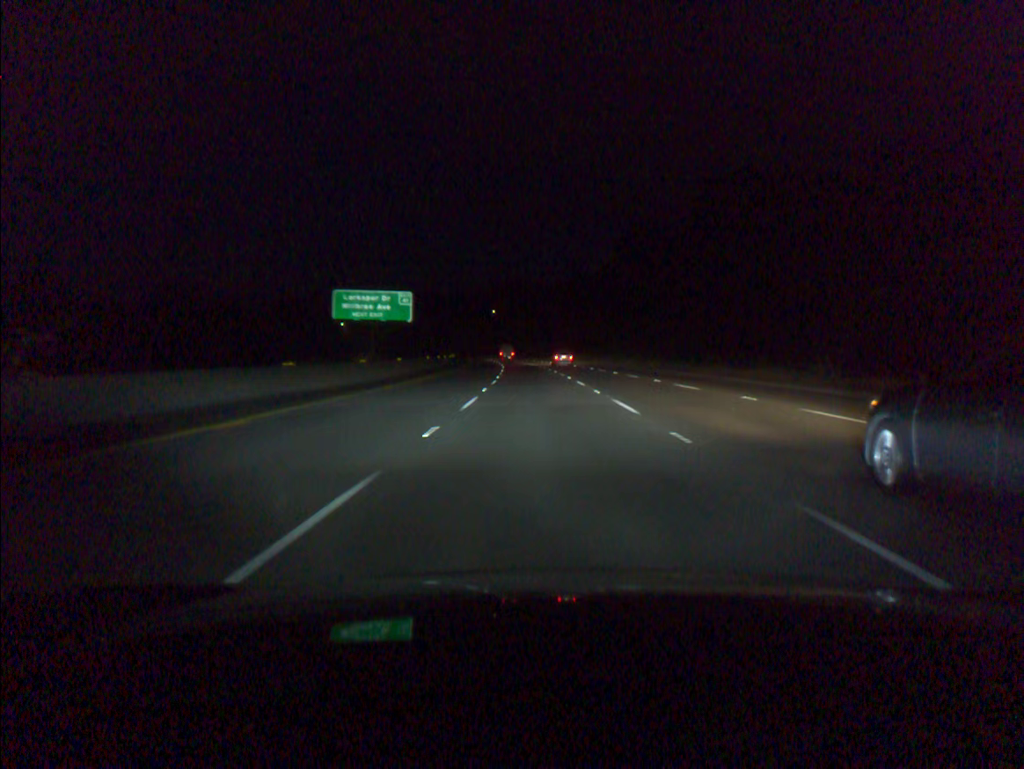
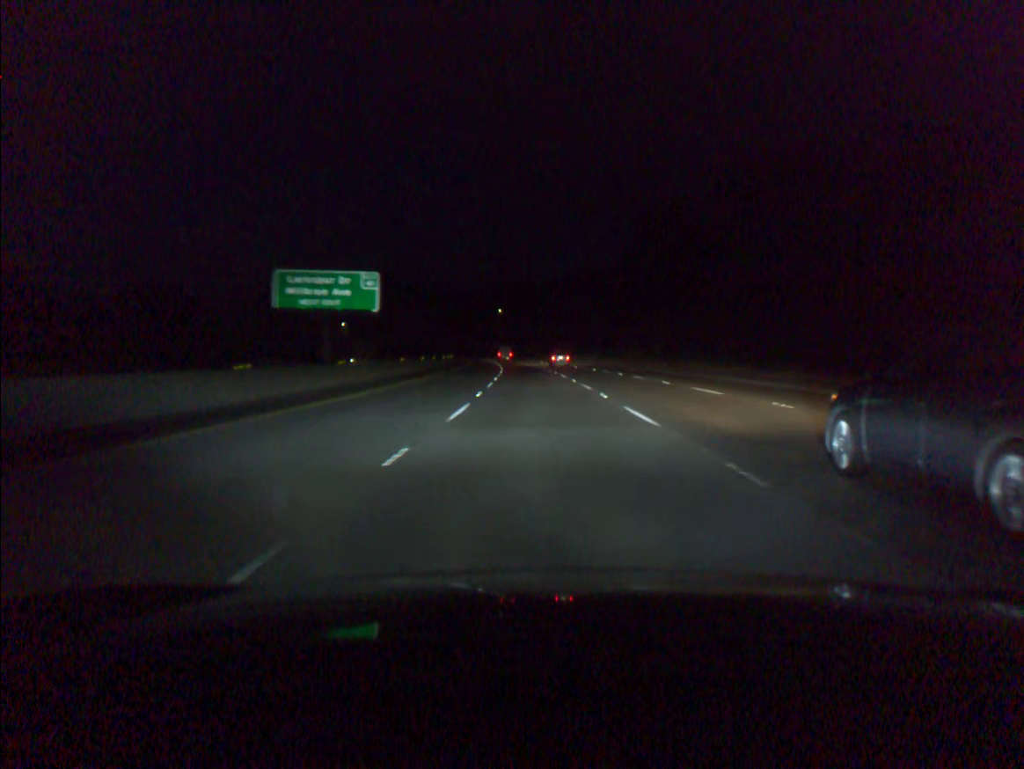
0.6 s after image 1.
(-0.1, +17.3) m; -1°
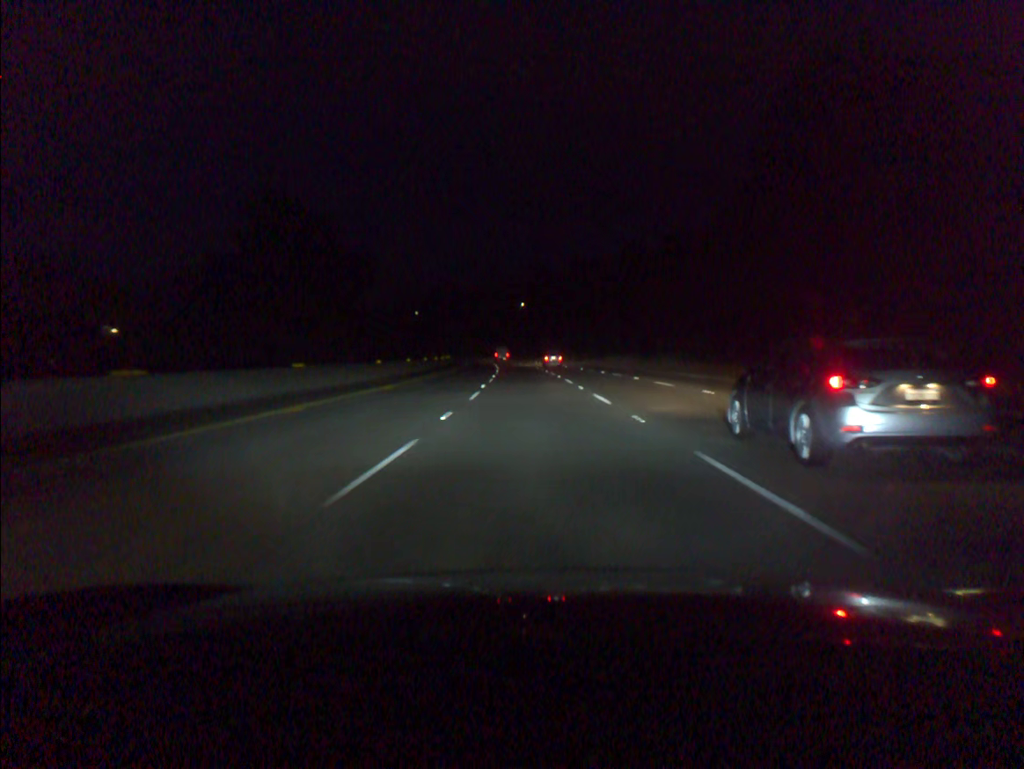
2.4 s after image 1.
(-0.9, +51.9) m; -2°
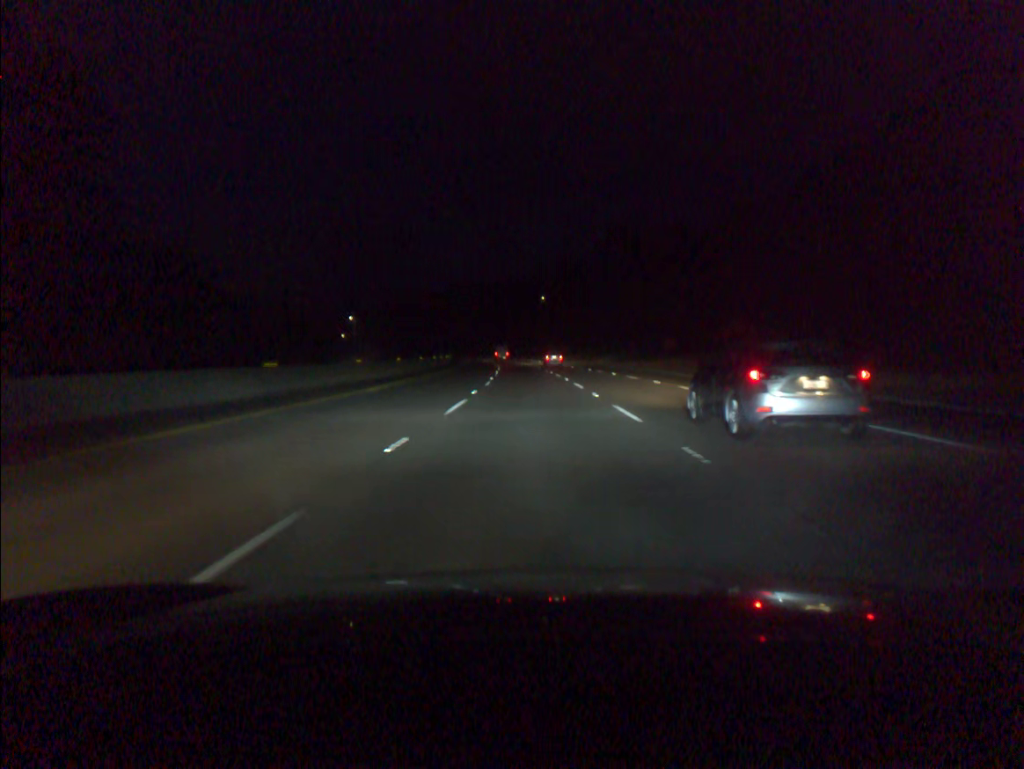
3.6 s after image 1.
(-0.4, +34.6) m; -2°
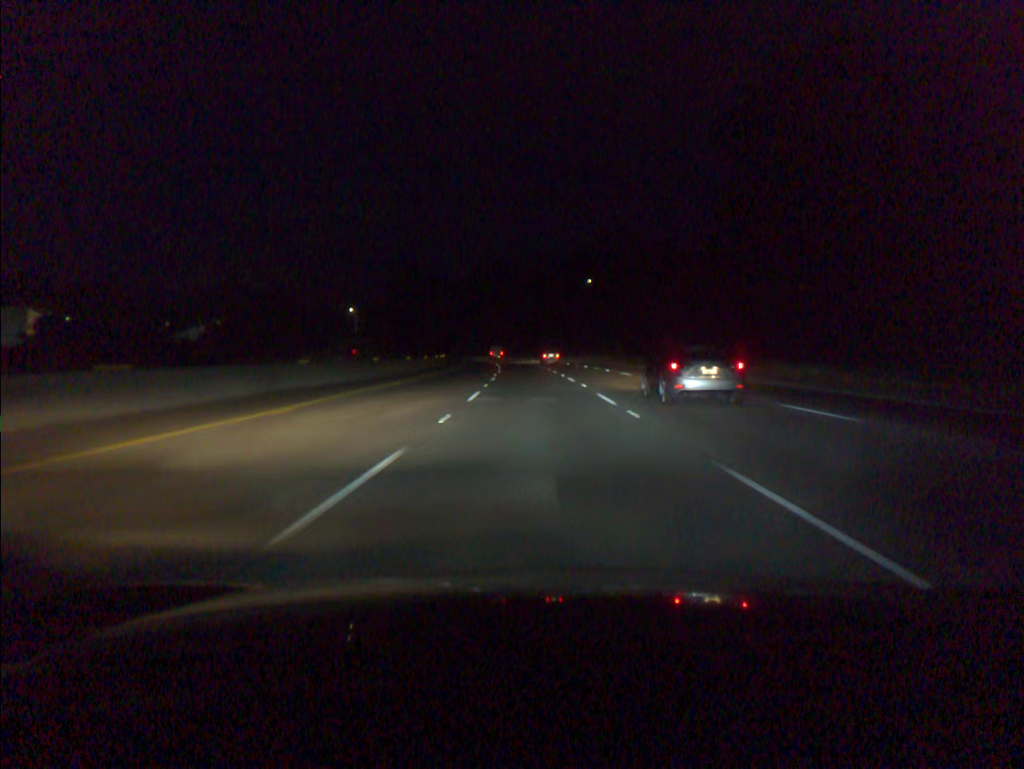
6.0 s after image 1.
(-1.8, +69.1) m; -3°
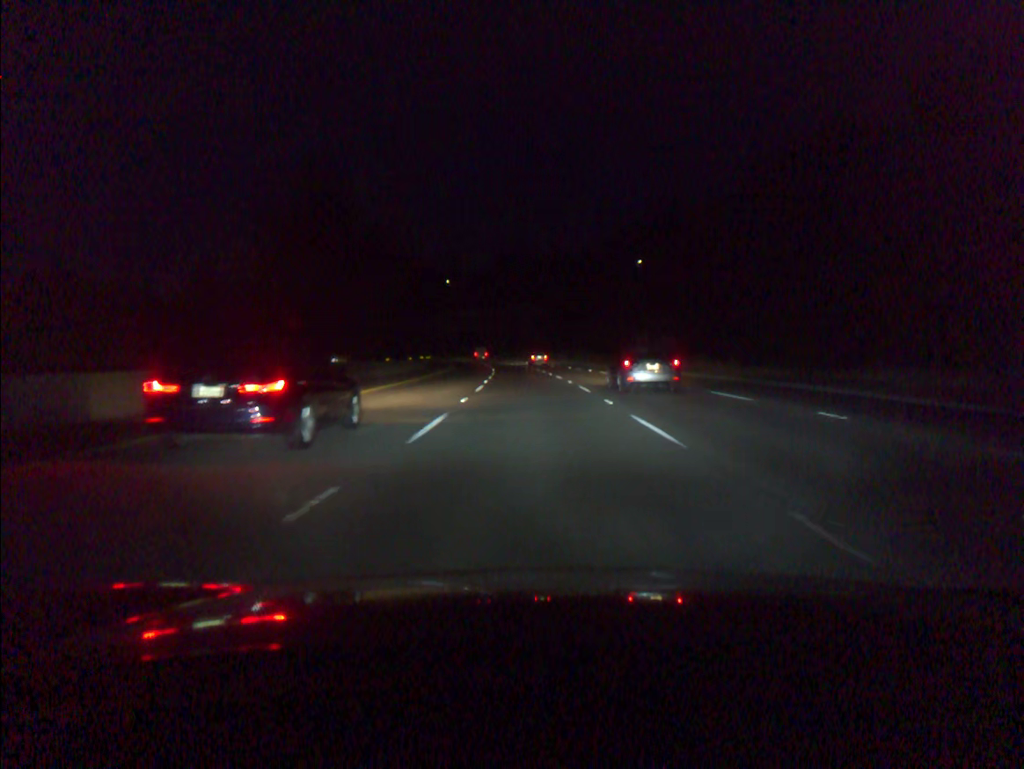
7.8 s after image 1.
(-0.9, +51.9) m; -2°
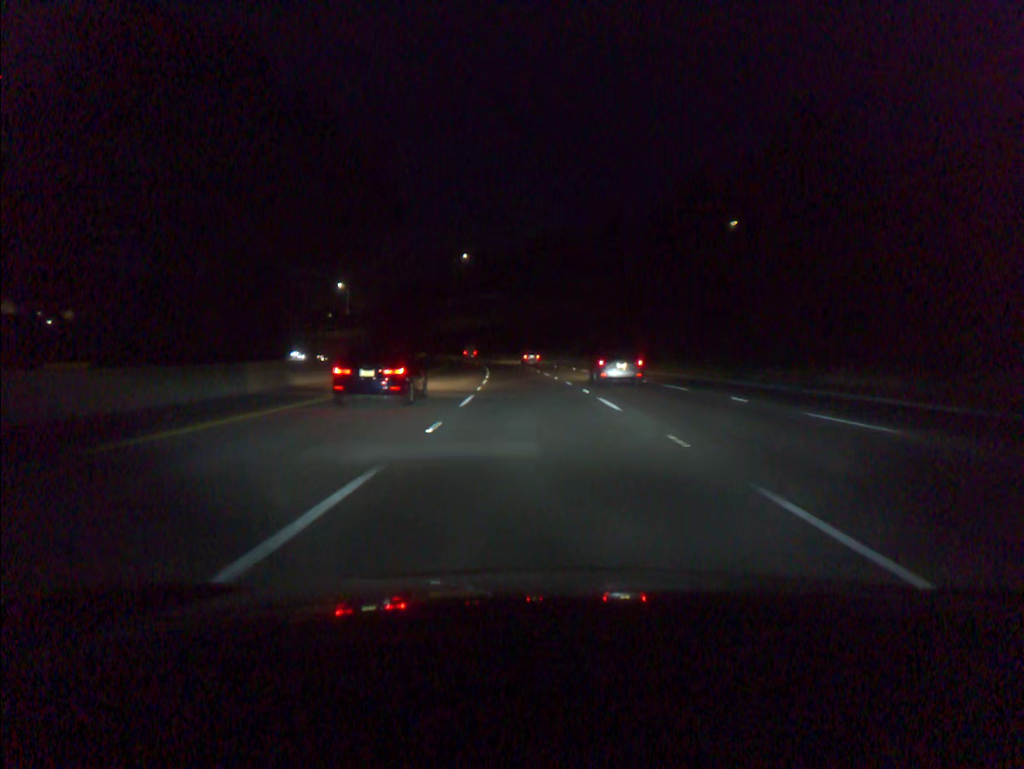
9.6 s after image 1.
(-1.3, +51.9) m; -3°
